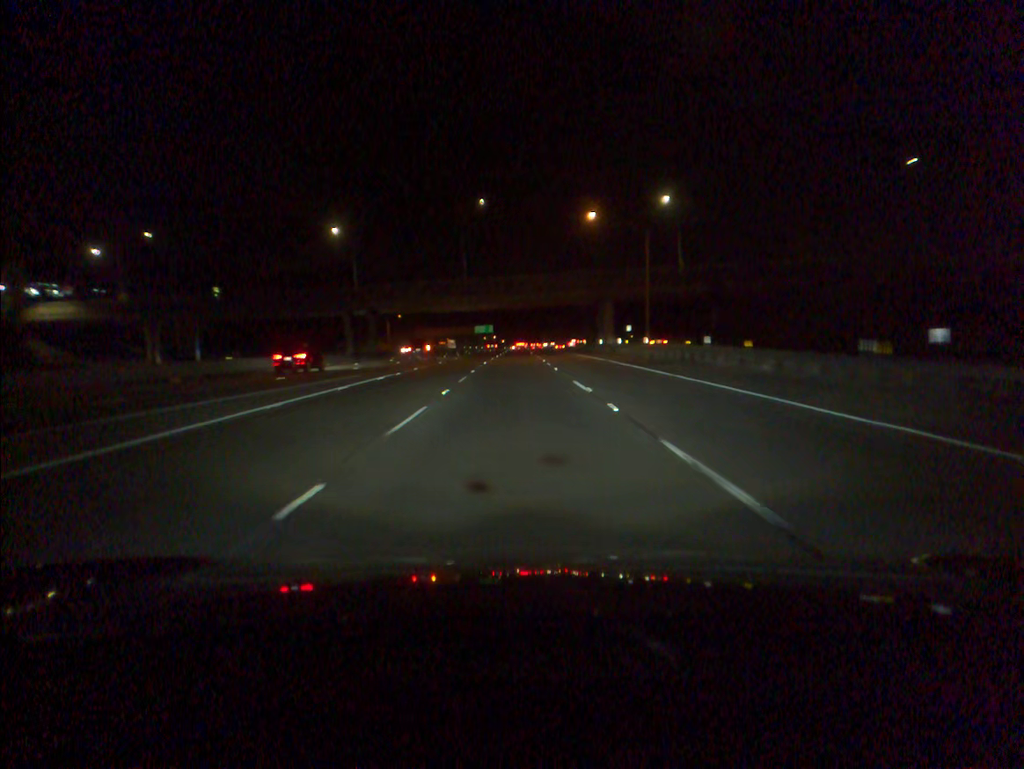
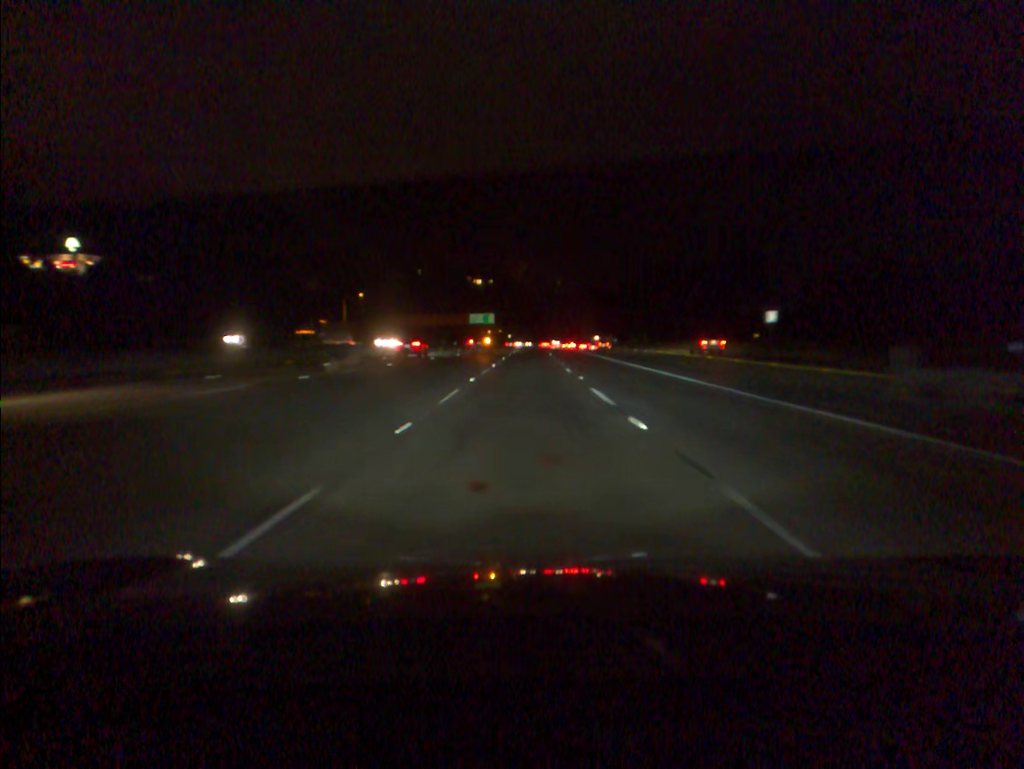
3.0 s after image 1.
(-0.8, +80.5) m; -1°
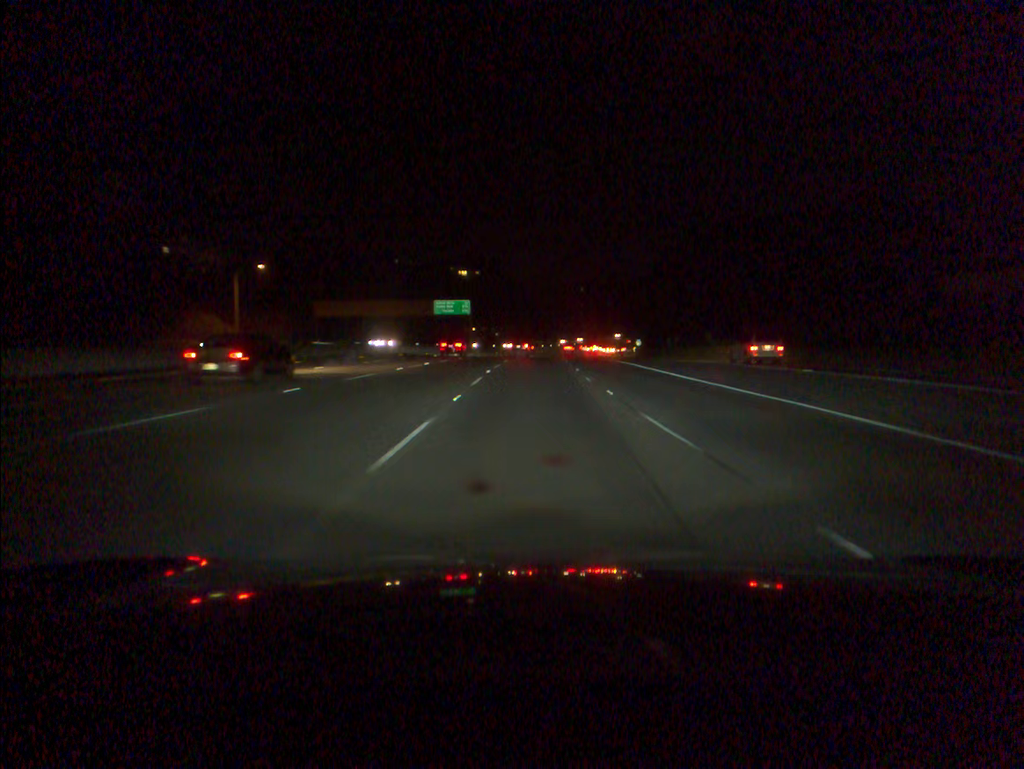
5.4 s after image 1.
(+0.2, +65.9) m; +1°
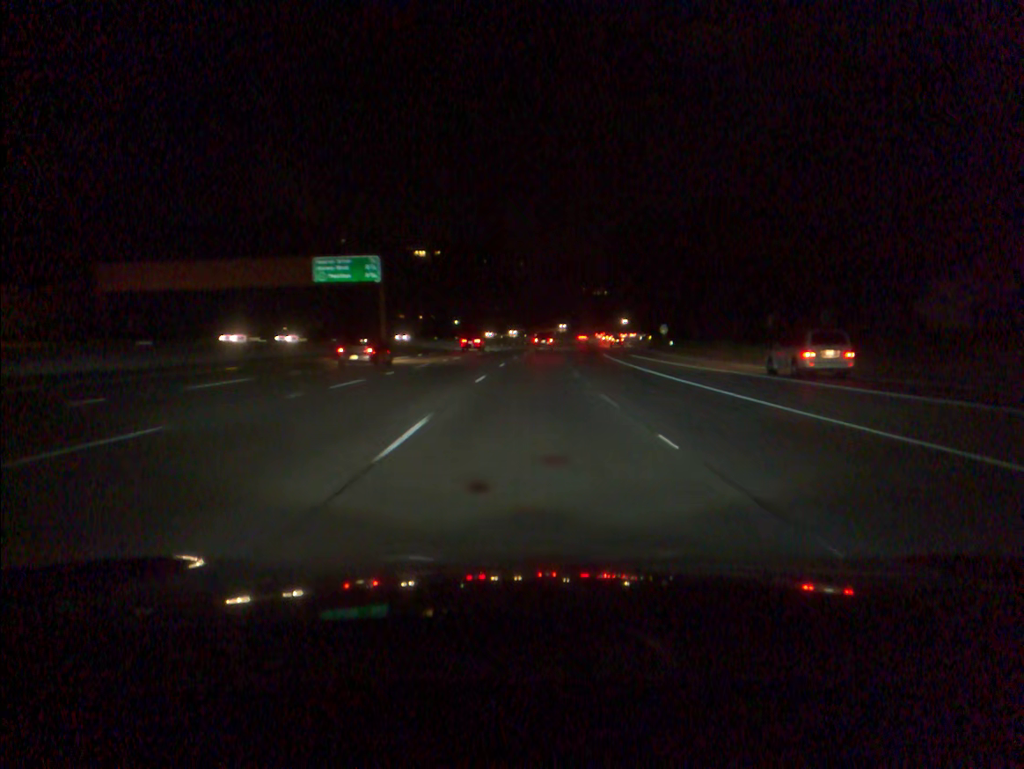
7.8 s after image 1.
(+1.2, +67.3) m; +2°
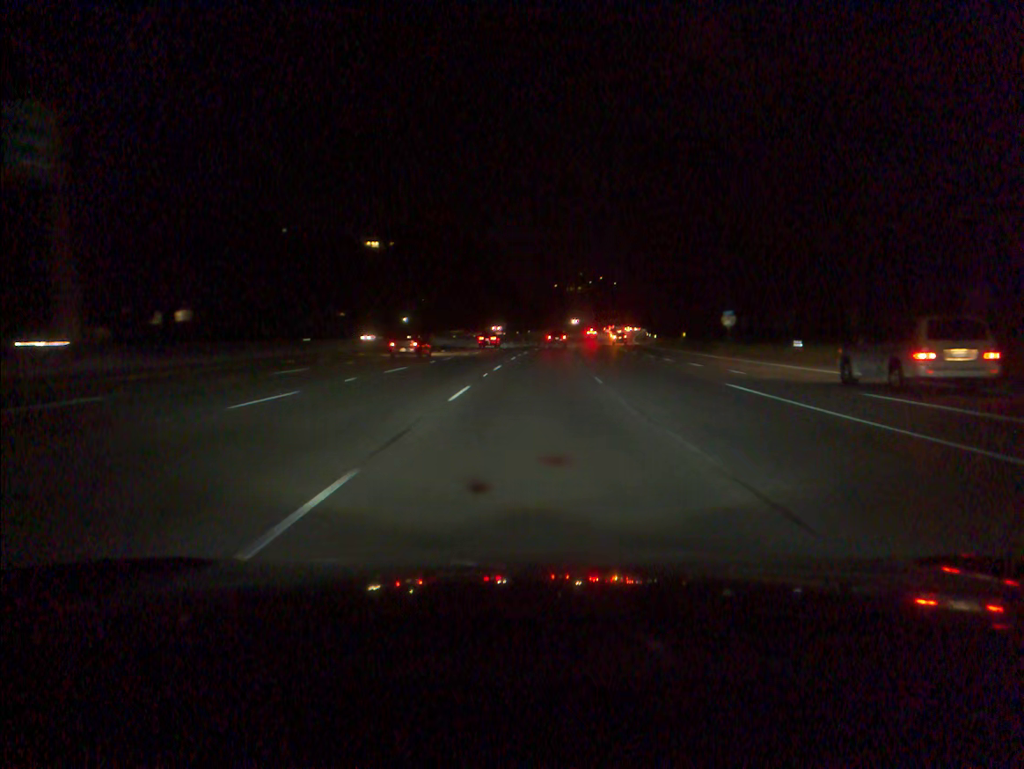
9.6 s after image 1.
(+0.8, +51.5) m; +2°
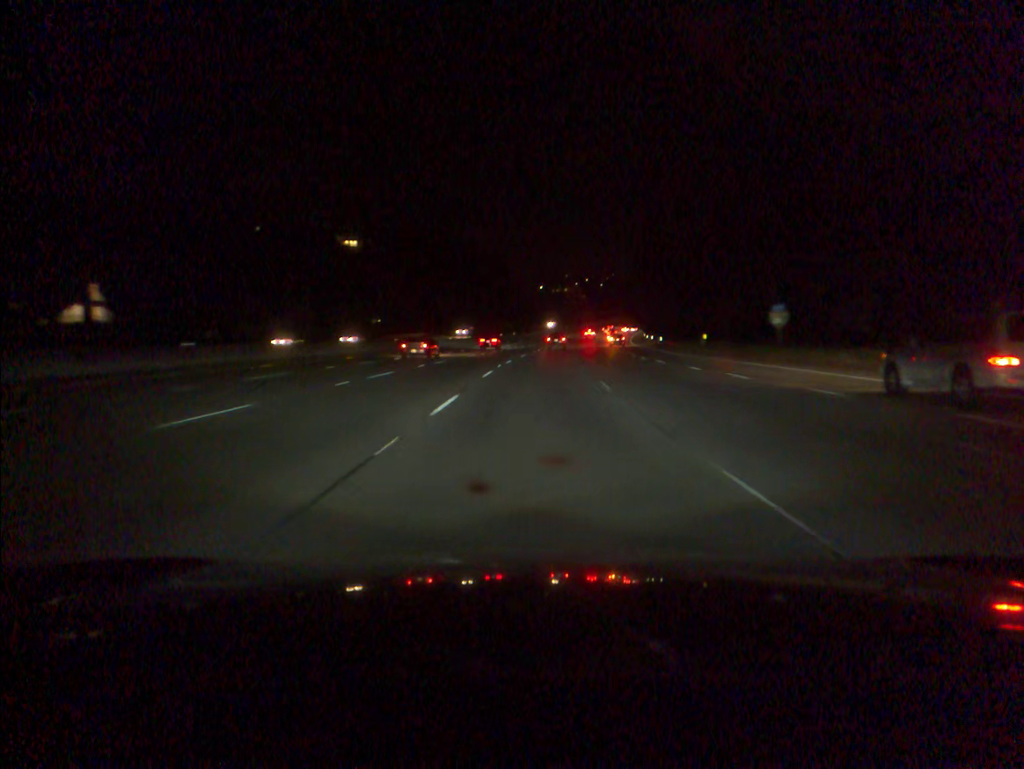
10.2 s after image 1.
(+0.1, +17.3) m; +1°
